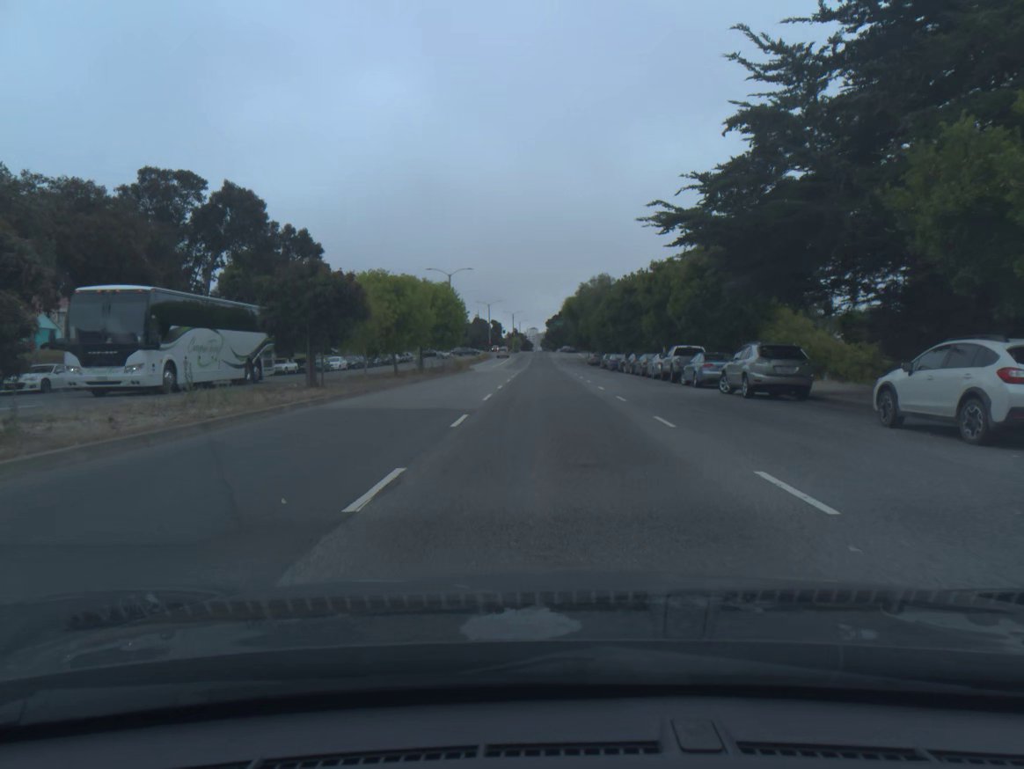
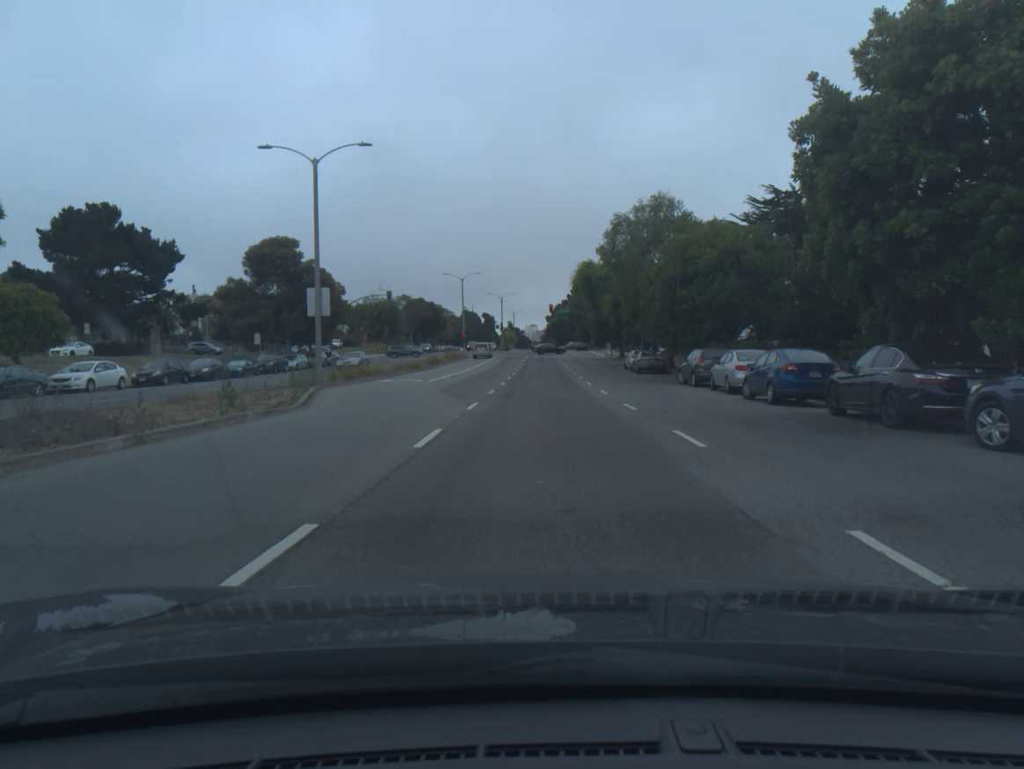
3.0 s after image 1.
(+0.1, +45.9) m; 0°
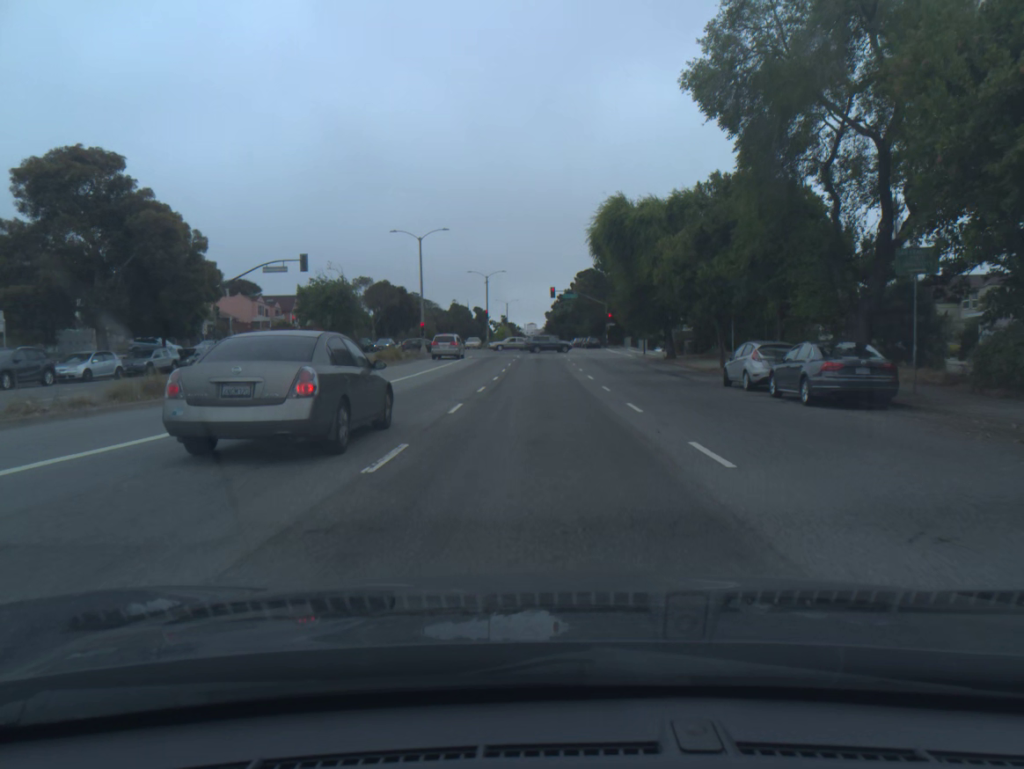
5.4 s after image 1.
(0.0, +31.6) m; 0°
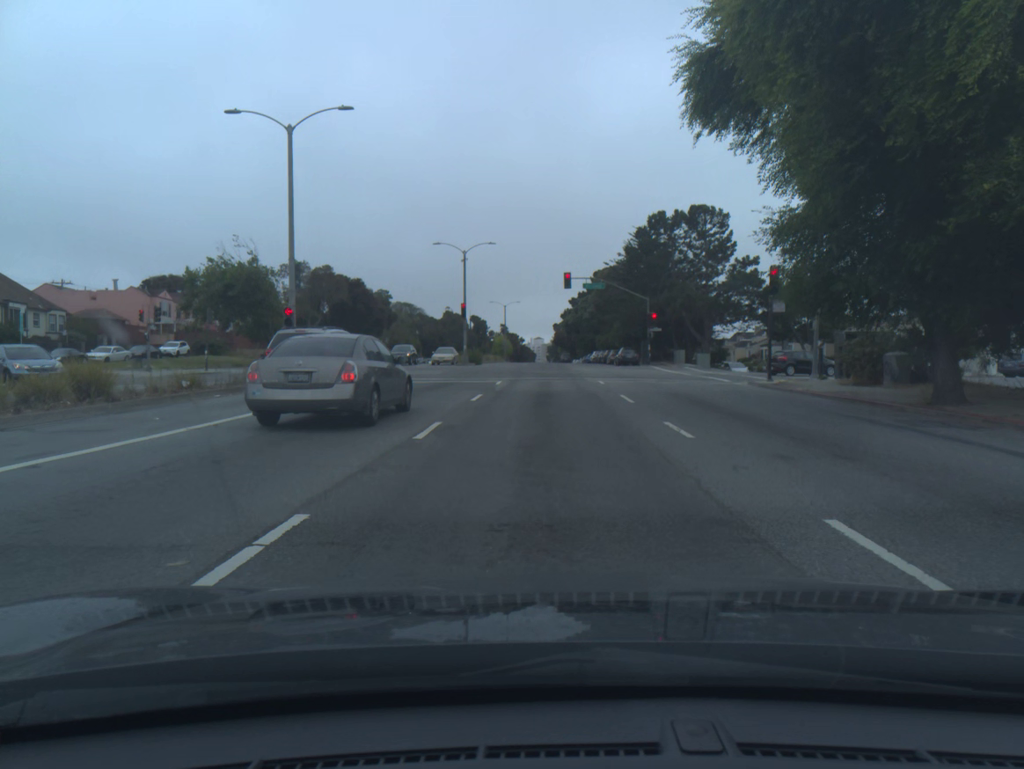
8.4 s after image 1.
(-0.1, +33.5) m; -1°
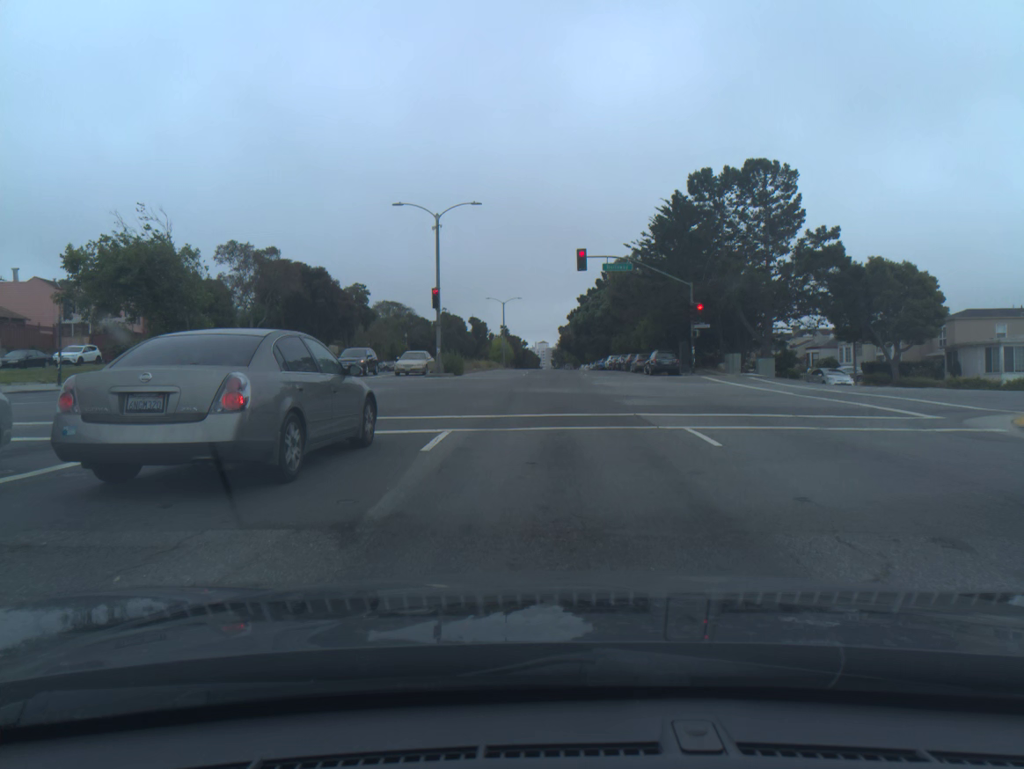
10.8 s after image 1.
(0.0, +17.6) m; 0°
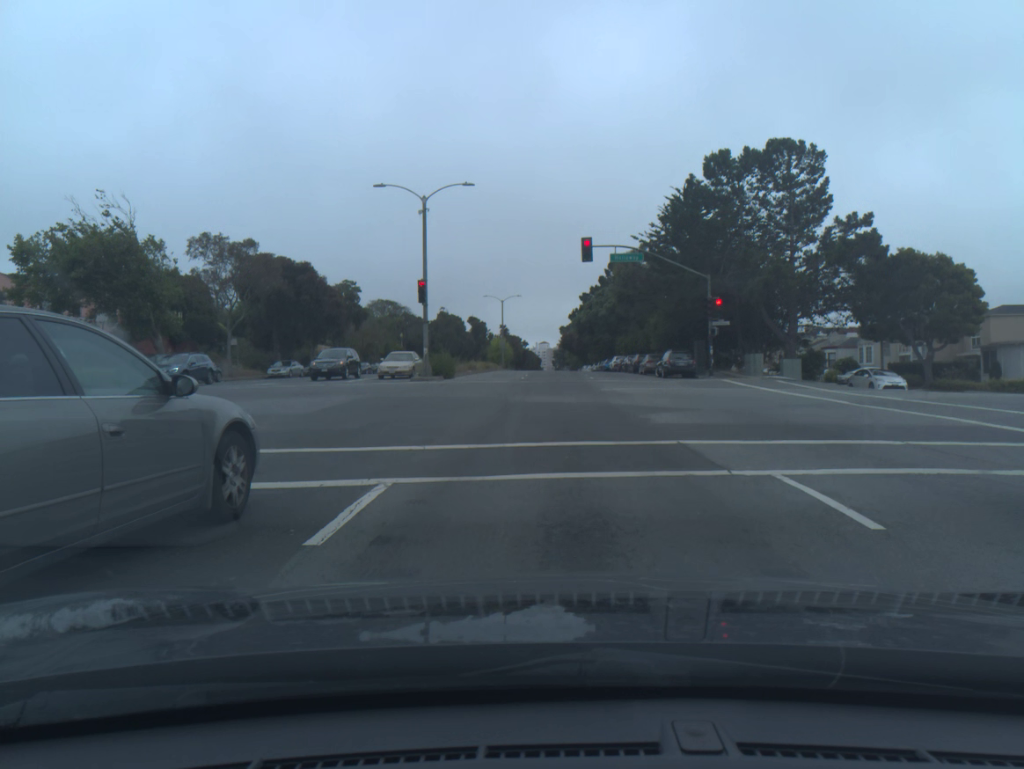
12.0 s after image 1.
(0.0, +4.8) m; 0°
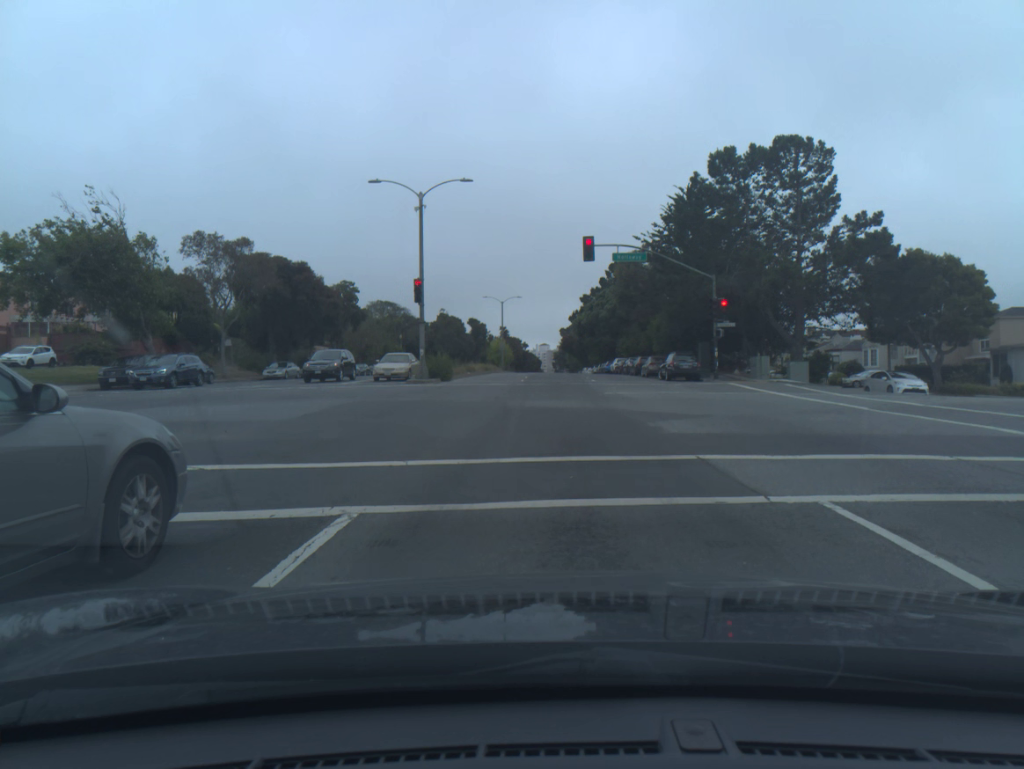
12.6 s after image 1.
(0.0, +1.4) m; 0°
